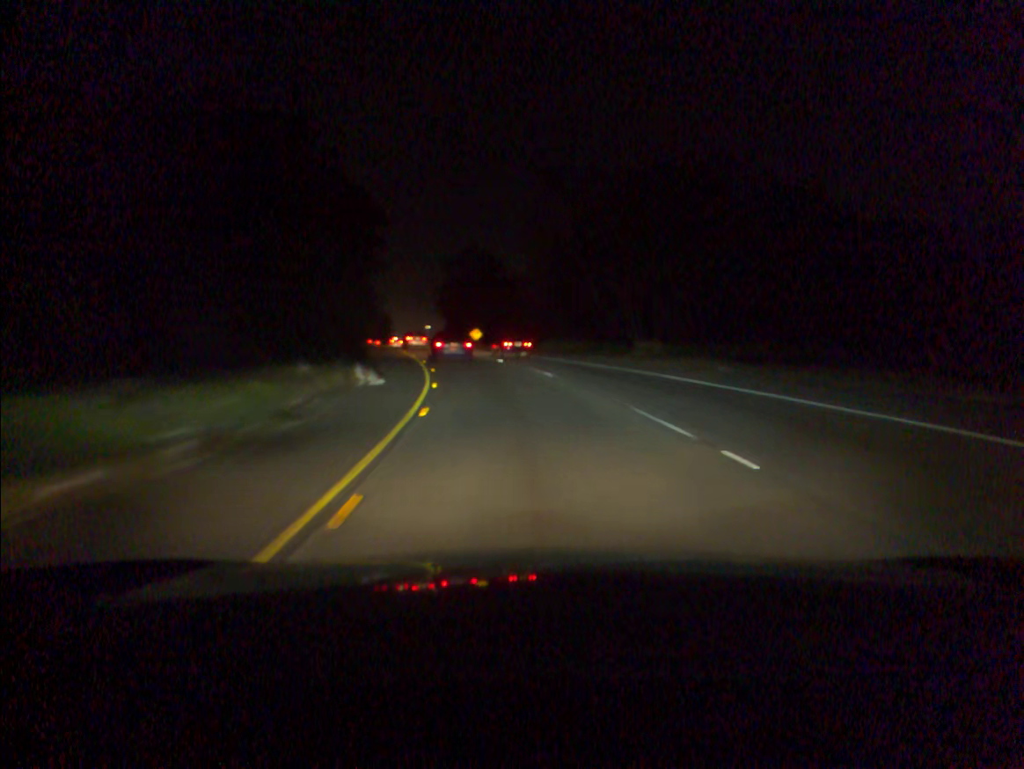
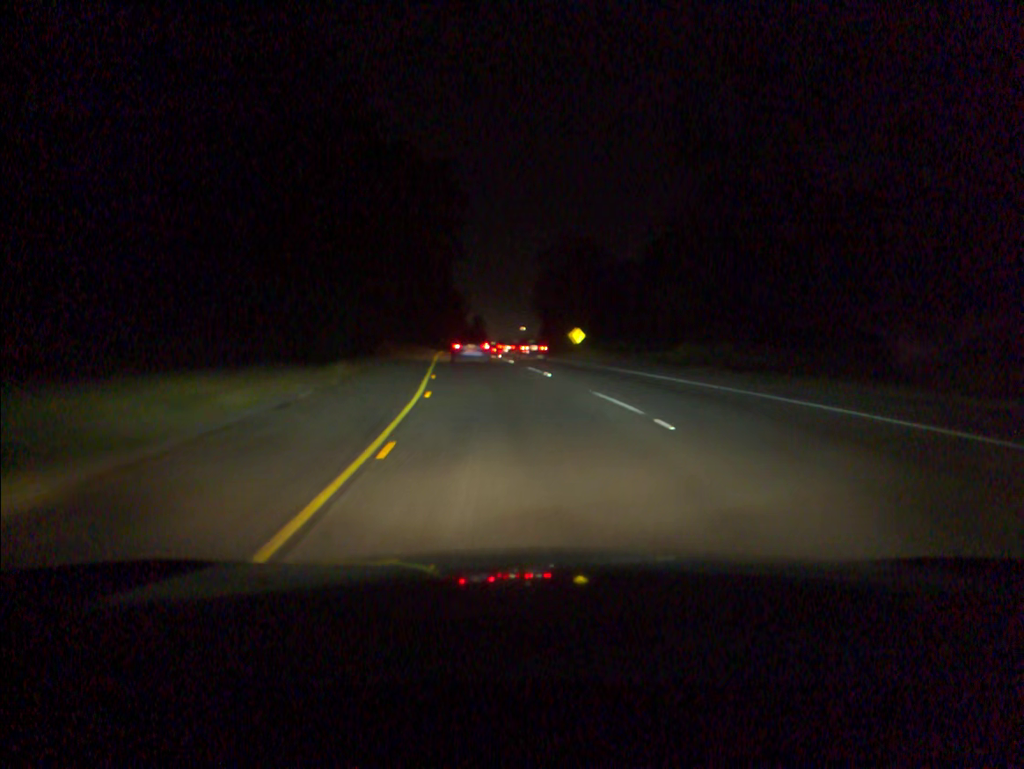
(-1.6, +25.9) m; -7°
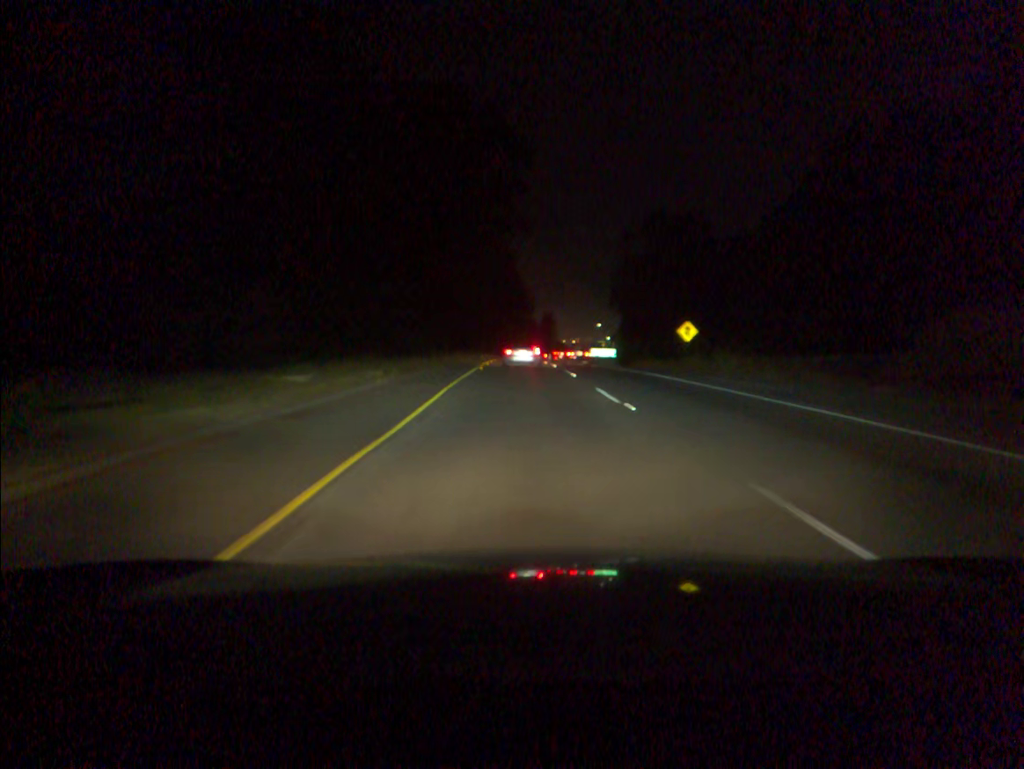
(-1.4, +25.8) m; -5°
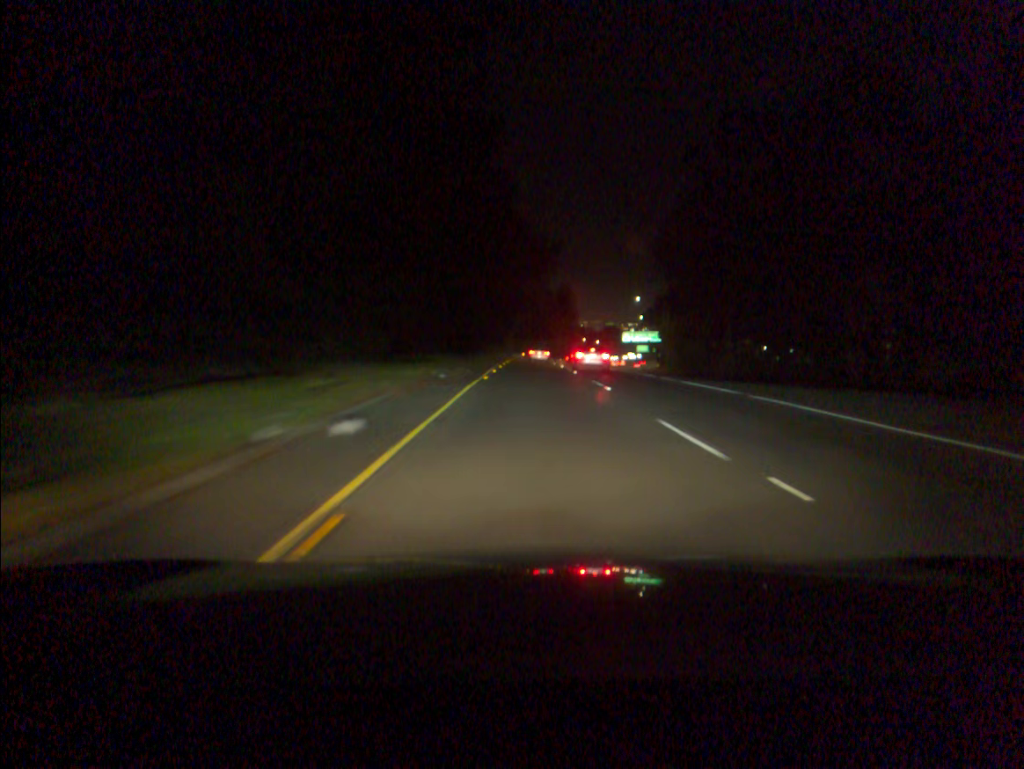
(-0.7, +52.0) m; 0°
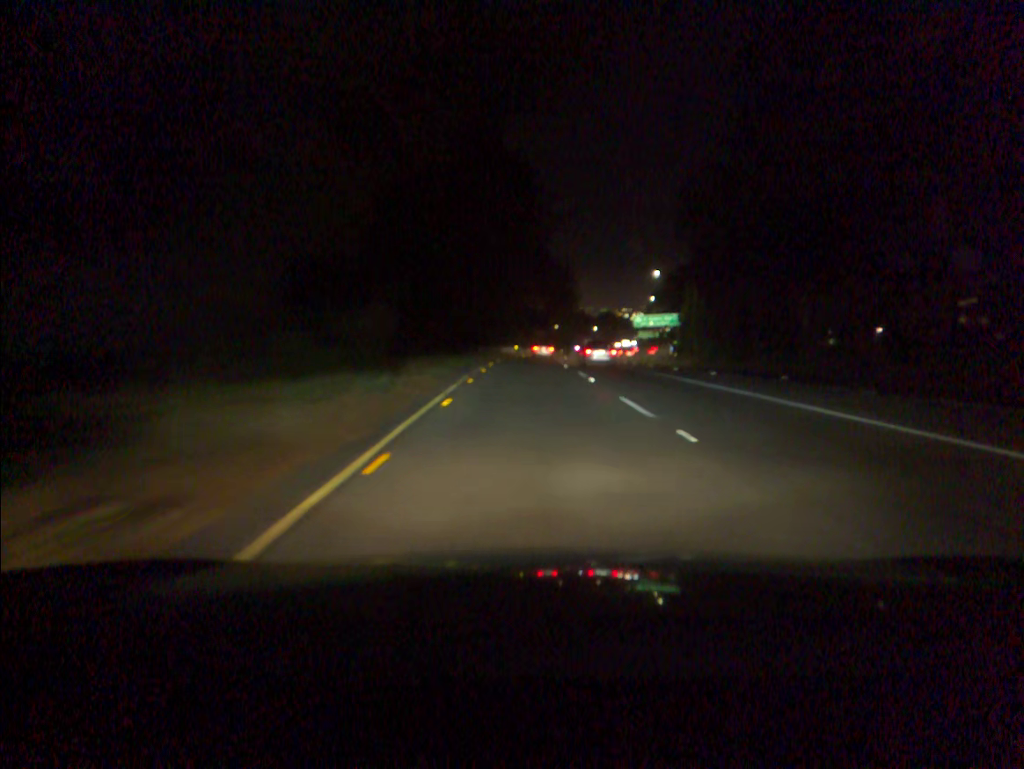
(+0.1, +26.7) m; 0°
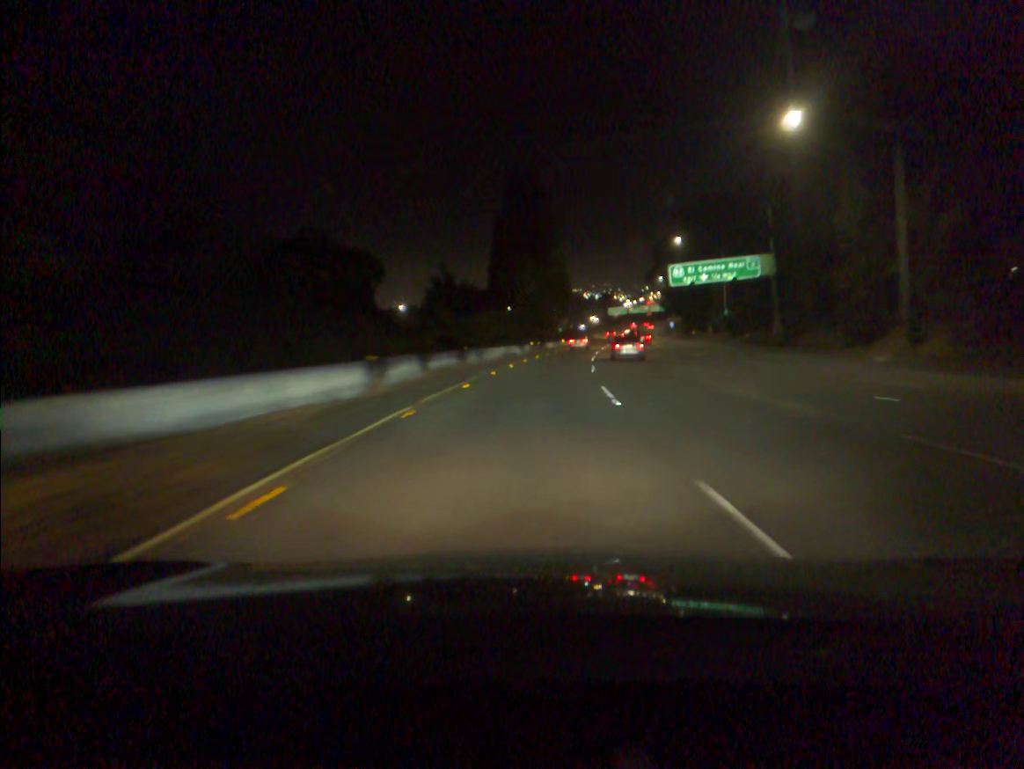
(+1.3, +69.4) m; +3°
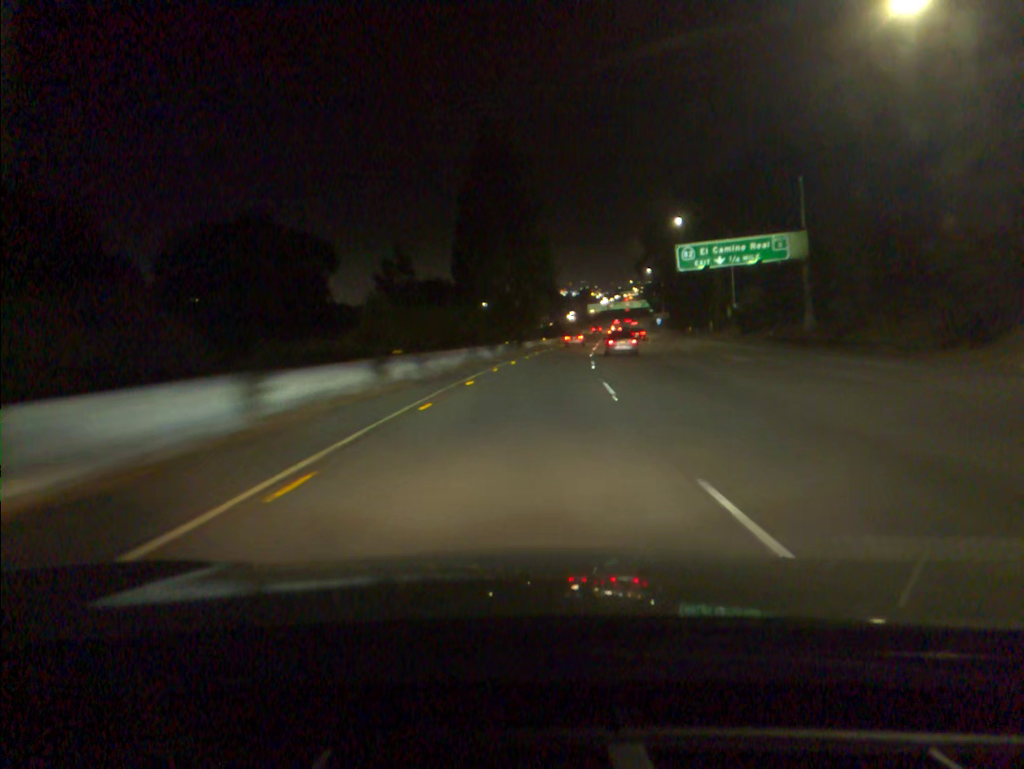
(+0.2, +14.3) m; +2°
